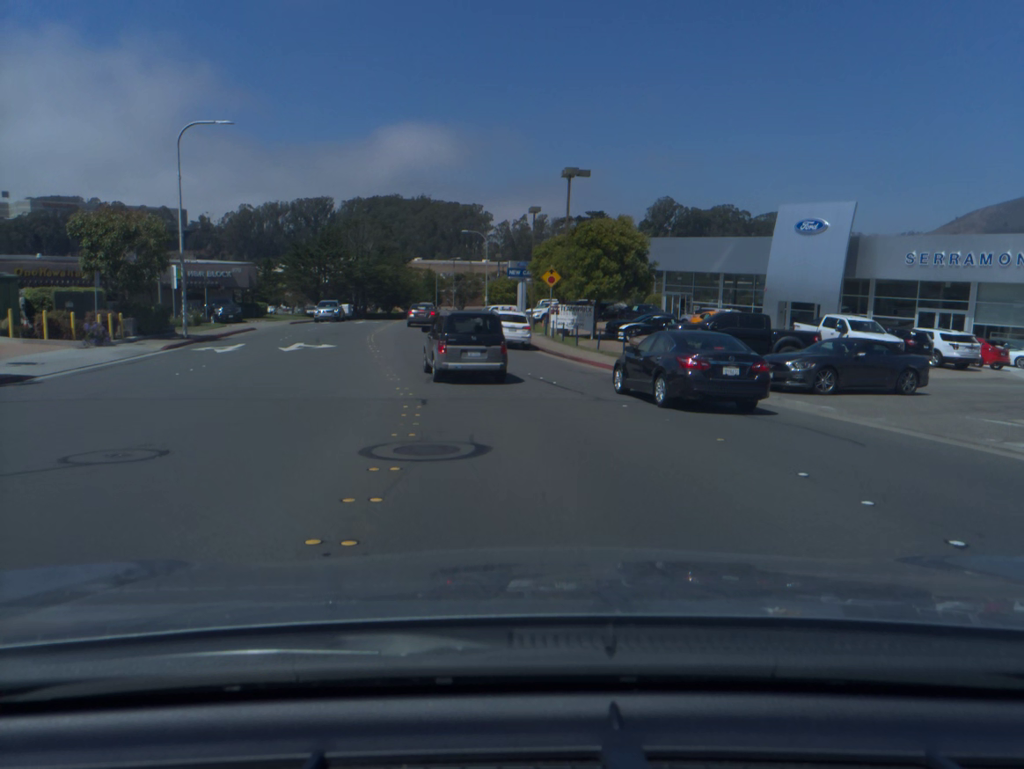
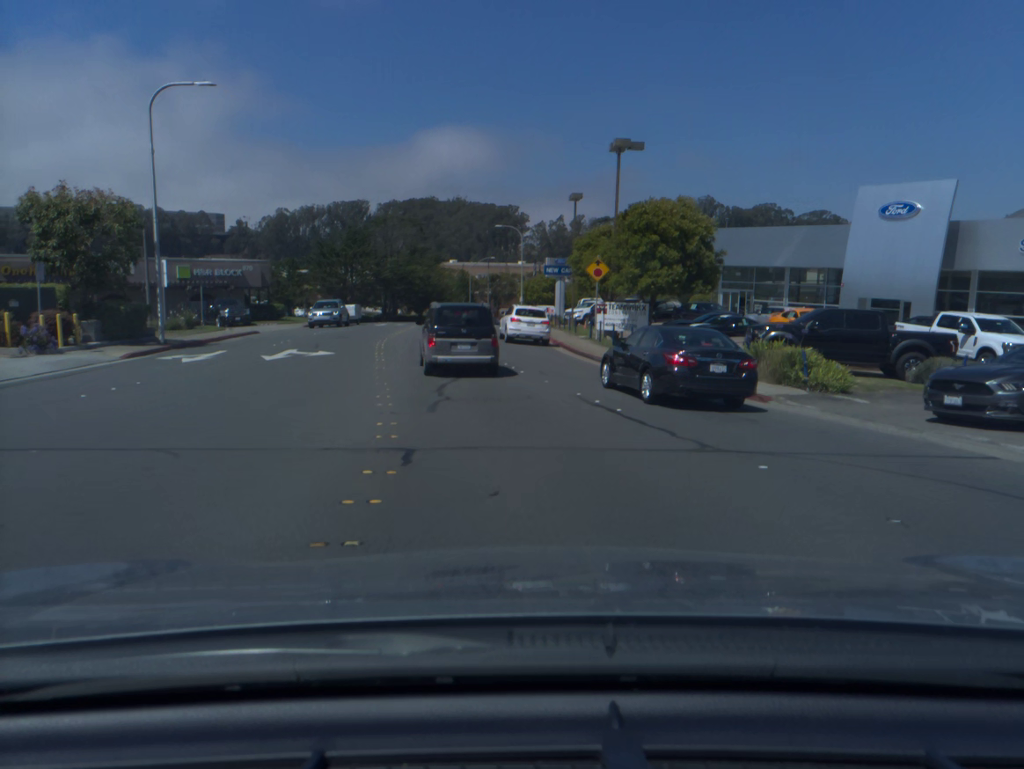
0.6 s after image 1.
(-0.1, +6.4) m; -2°
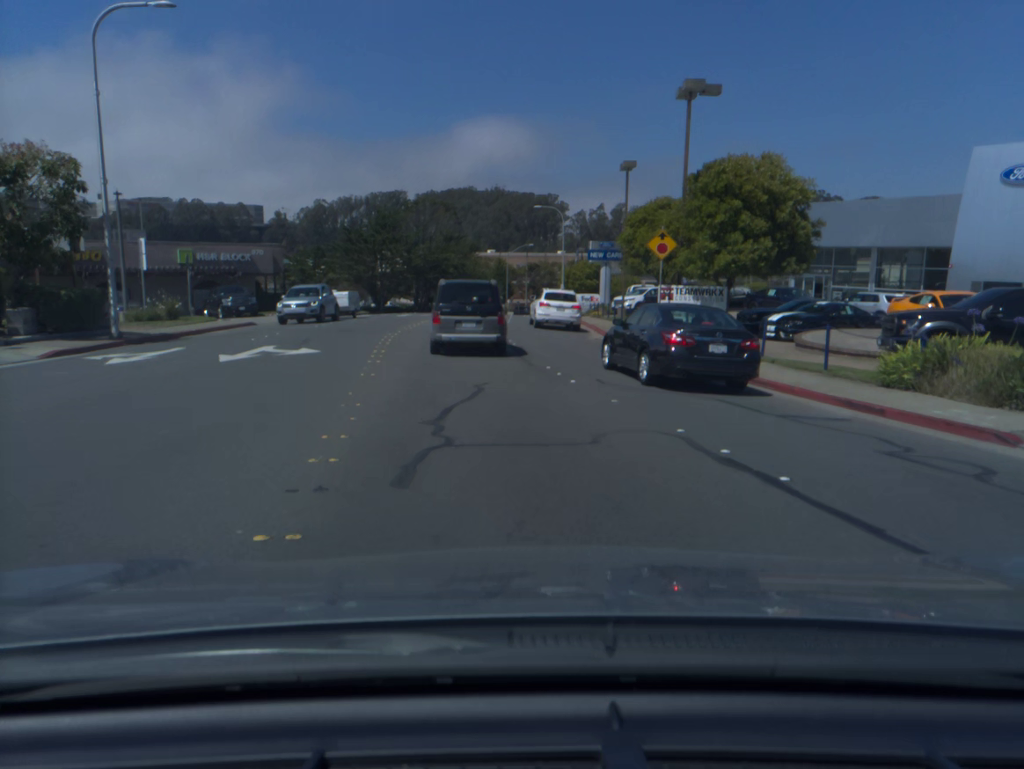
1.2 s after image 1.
(-0.2, +6.6) m; -3°
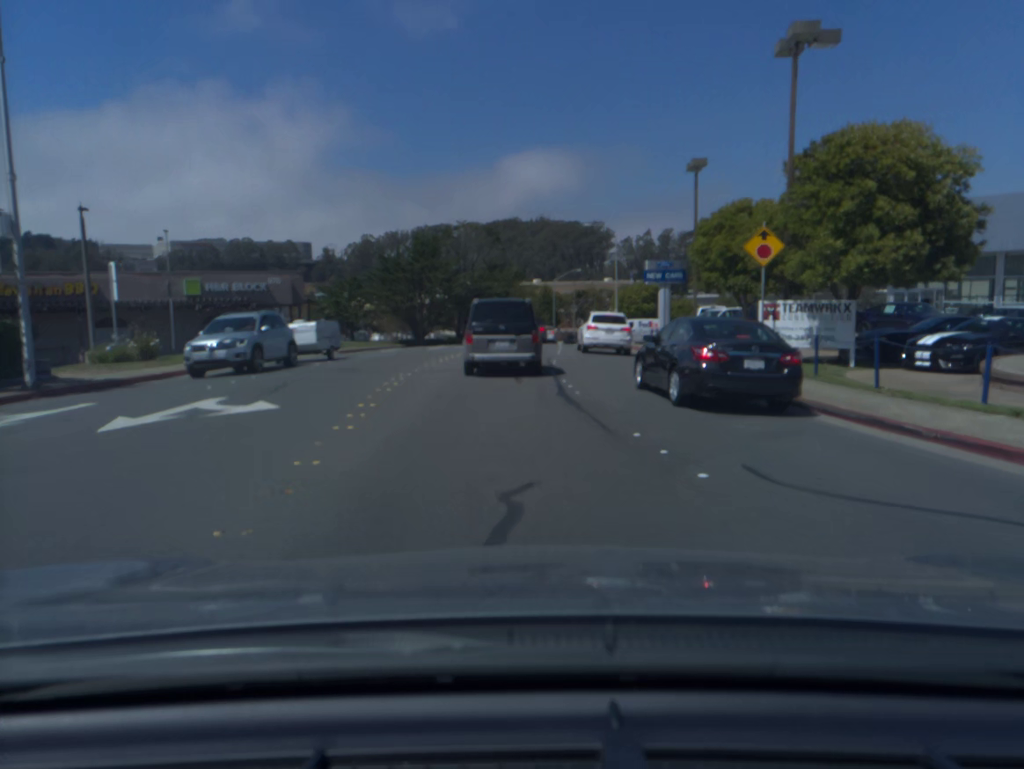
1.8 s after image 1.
(-0.1, +6.8) m; -3°
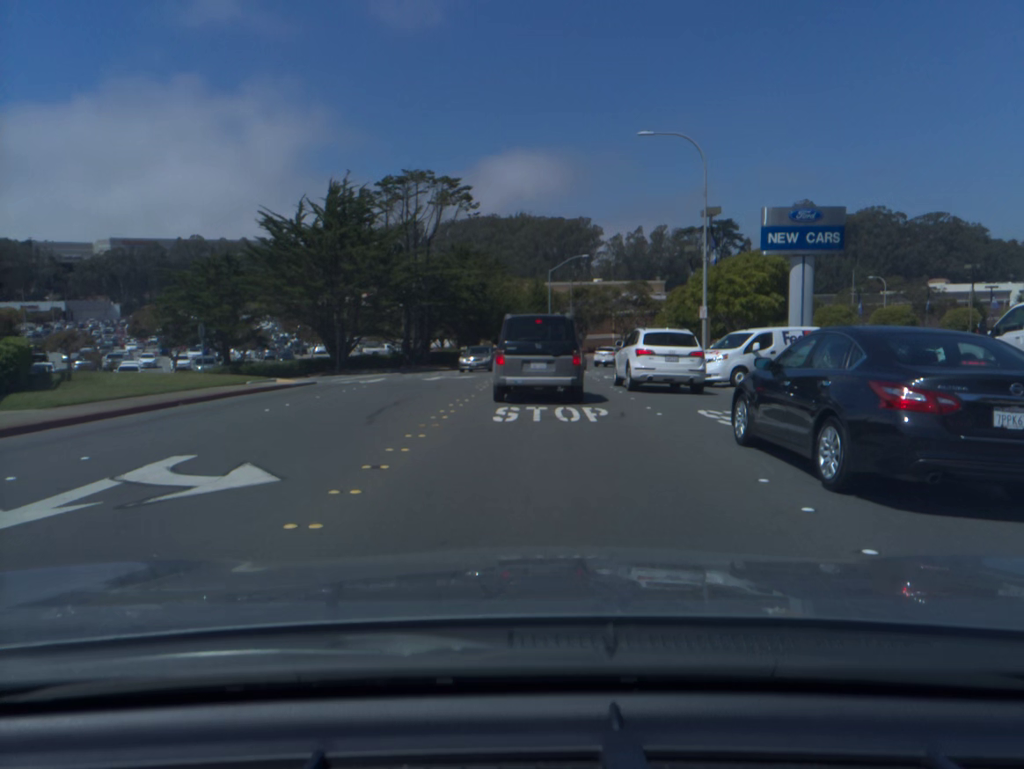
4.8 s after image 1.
(-0.3, +31.5) m; +2°
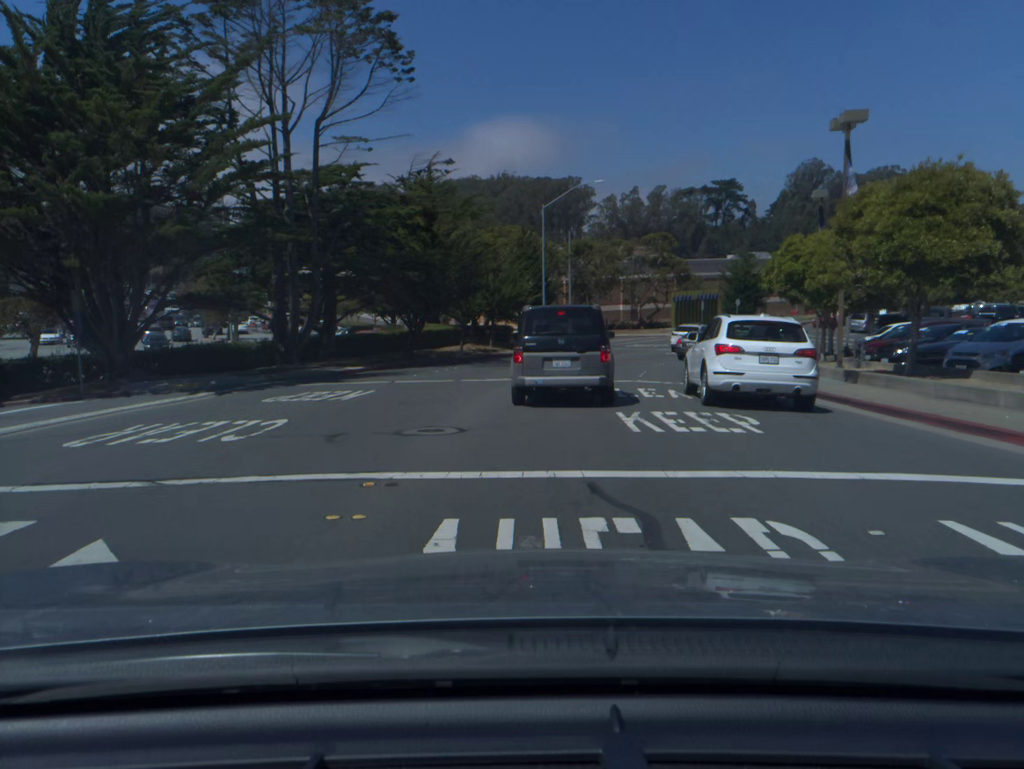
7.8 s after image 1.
(+0.2, +26.3) m; +1°
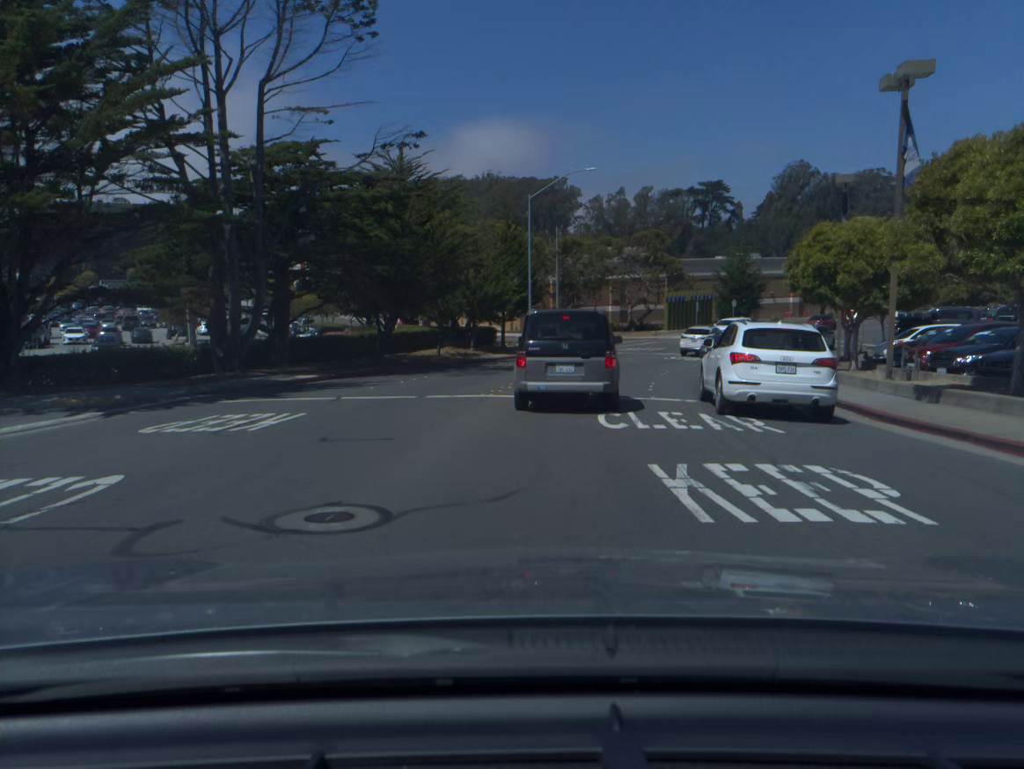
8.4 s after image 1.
(0.0, +4.8) m; +1°
